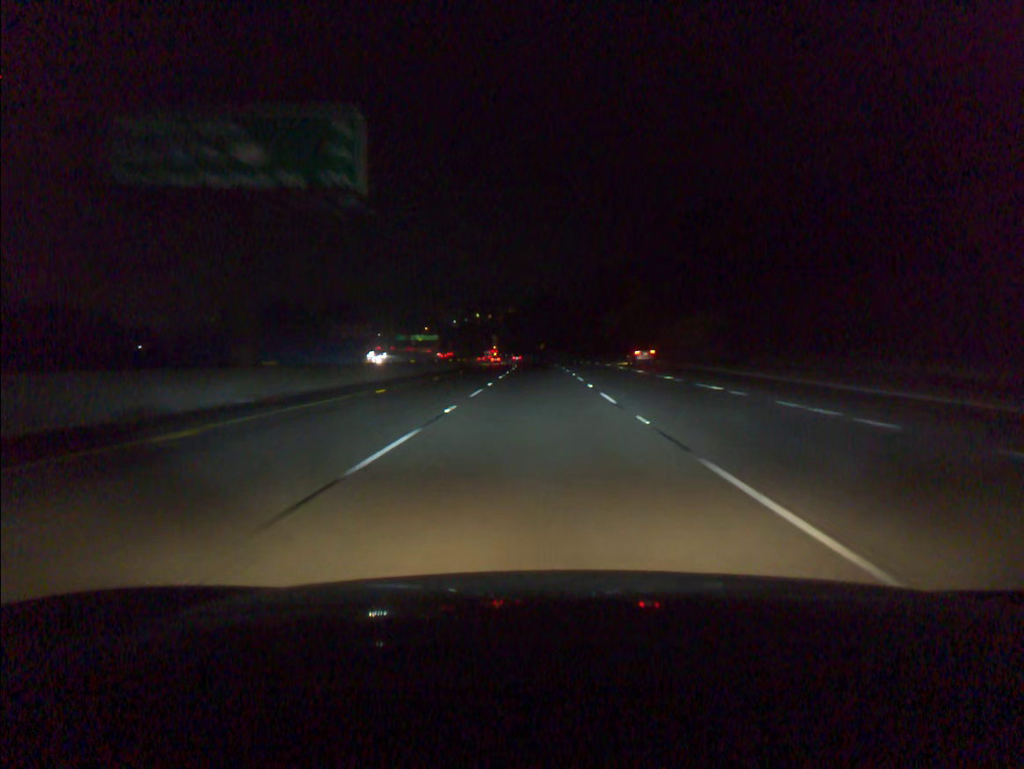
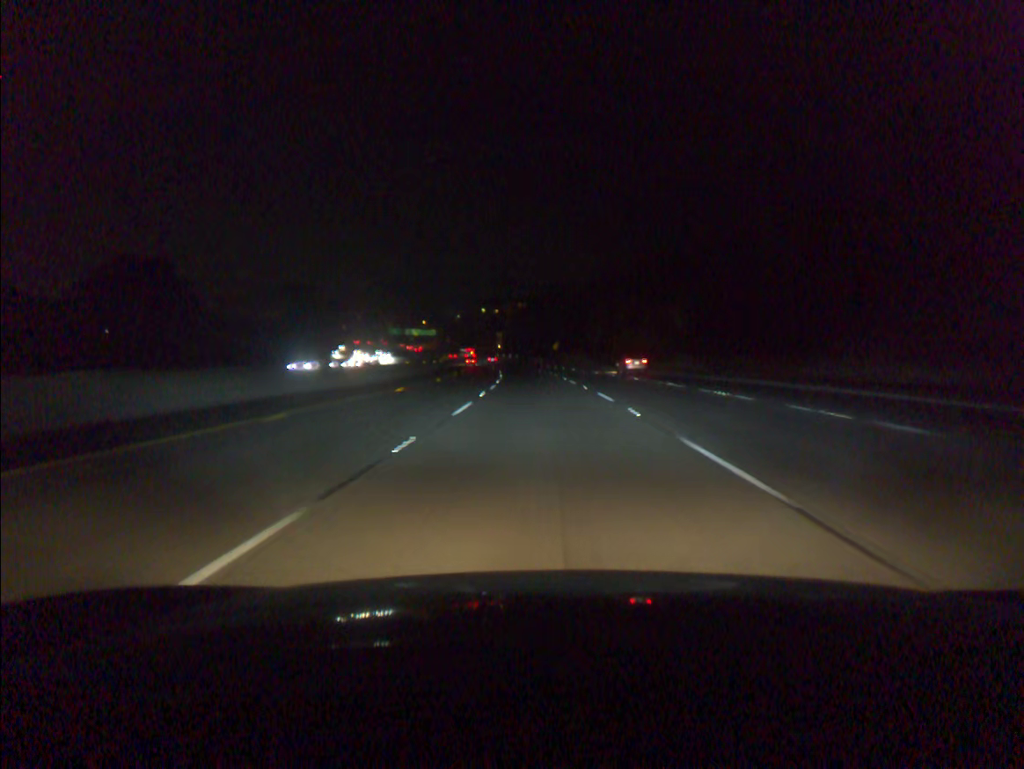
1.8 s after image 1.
(-0.4, +54.6) m; -1°
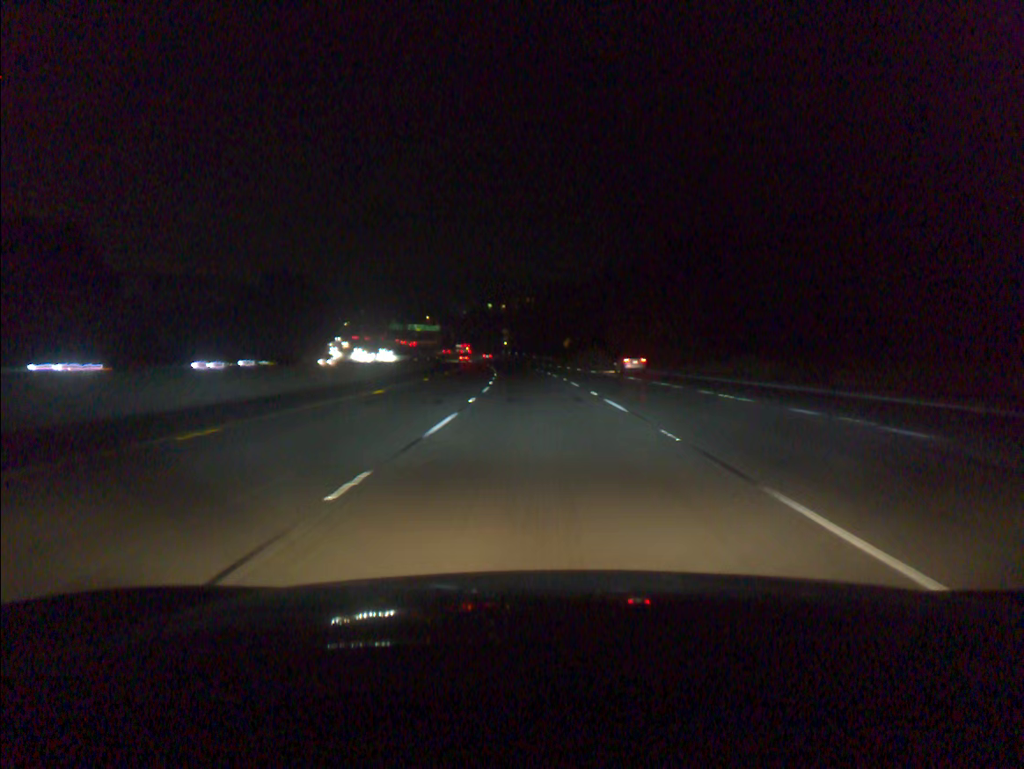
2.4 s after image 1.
(-0.1, +18.2) m; -1°
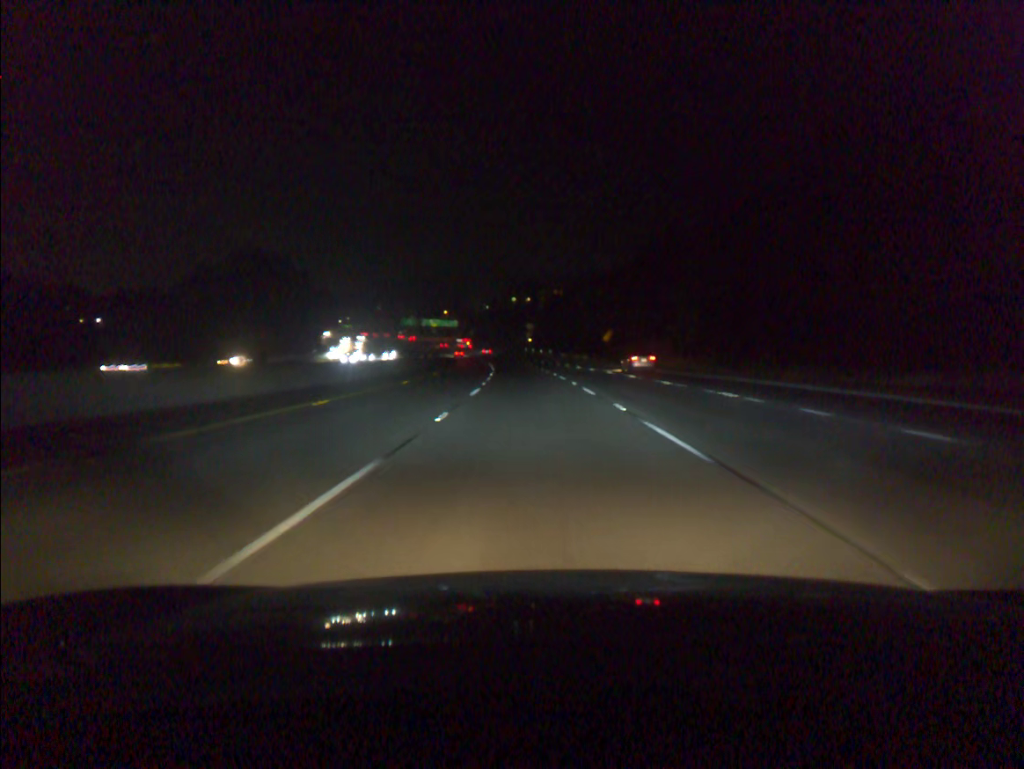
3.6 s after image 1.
(-0.6, +36.5) m; -2°
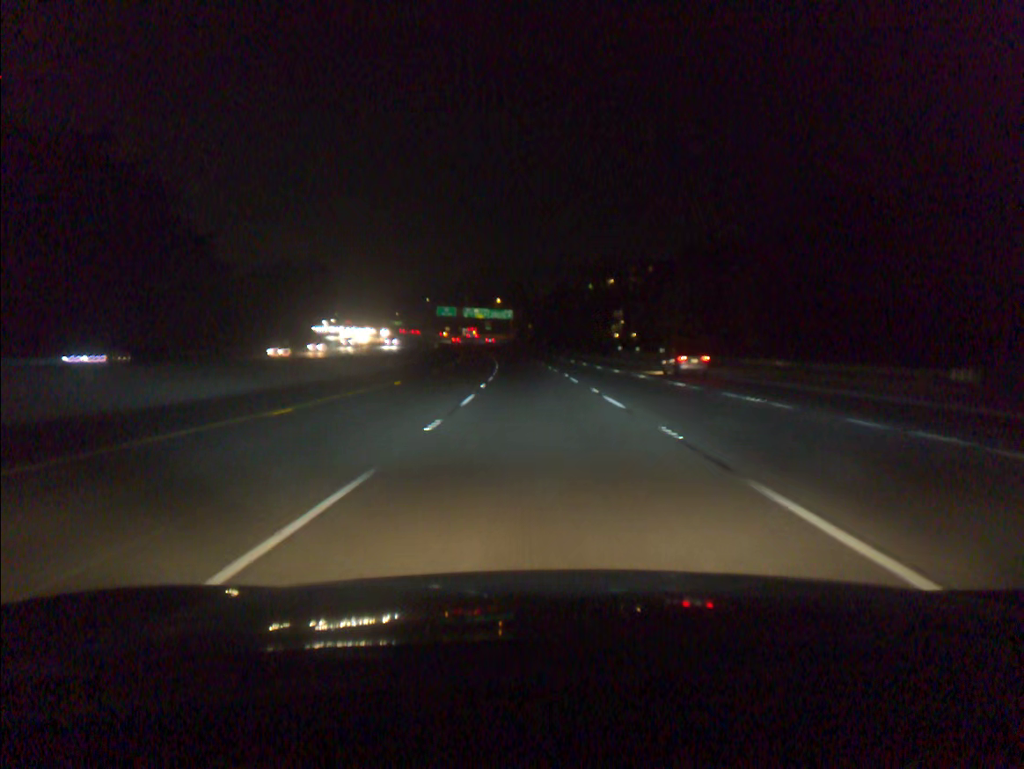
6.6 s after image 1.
(-4.3, +91.5) m; -5°
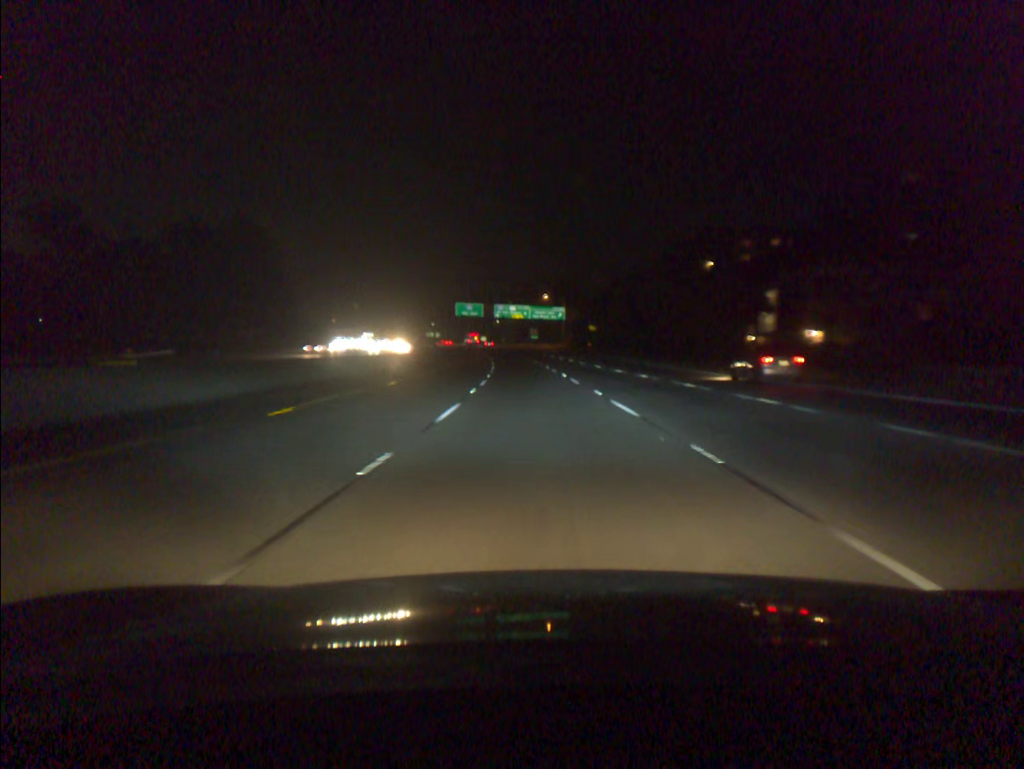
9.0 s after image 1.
(-2.6, +73.1) m; -4°
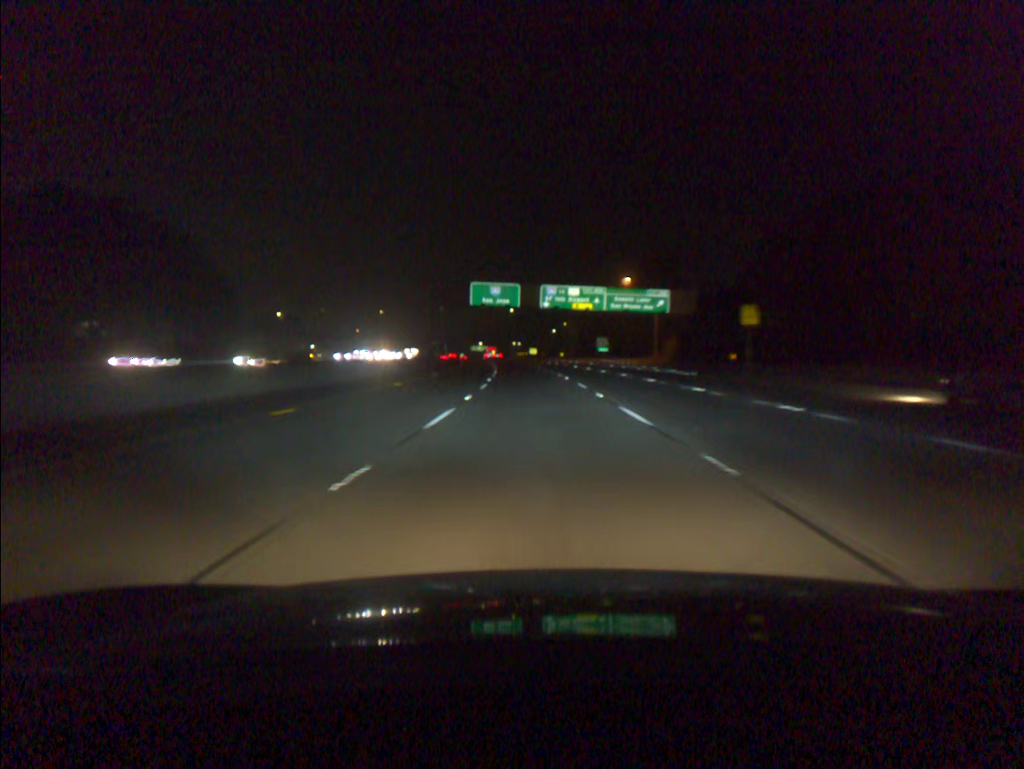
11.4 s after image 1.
(-2.8, +72.9) m; -4°
